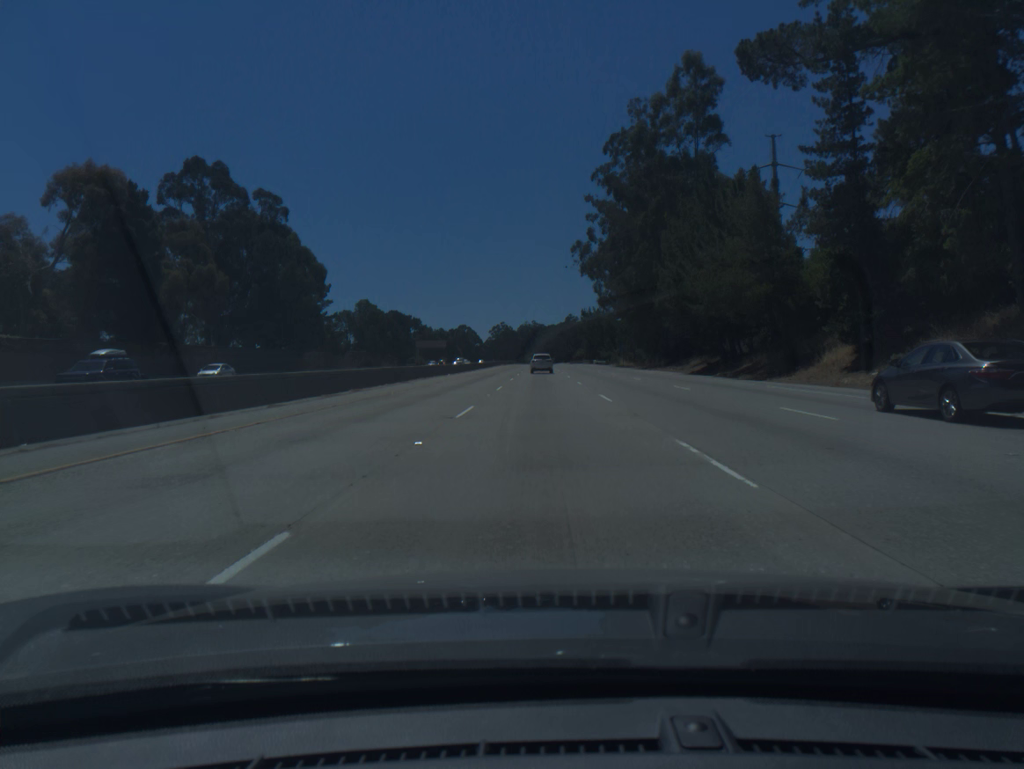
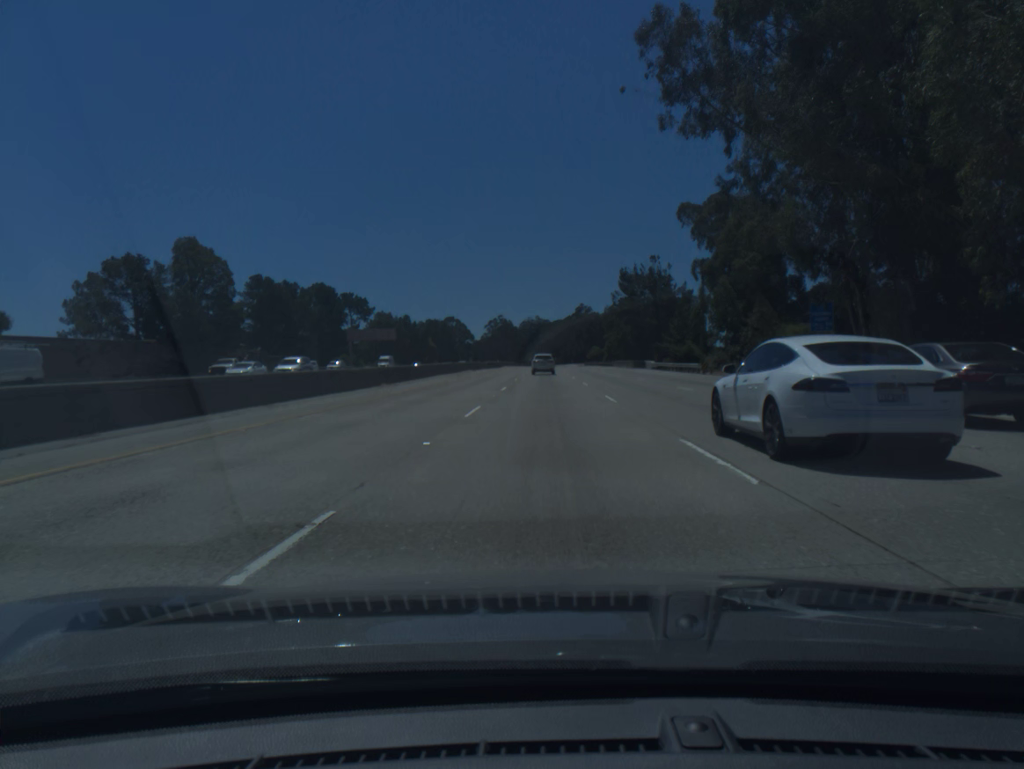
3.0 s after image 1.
(-0.5, +87.4) m; -1°
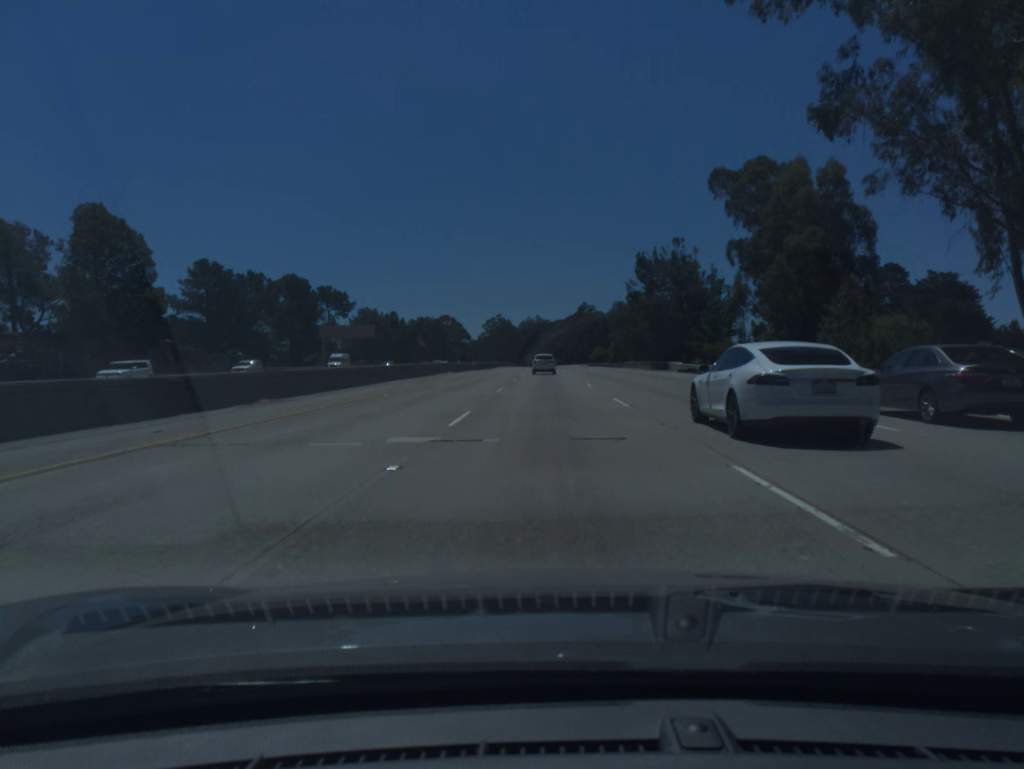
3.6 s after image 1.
(0.0, +17.3) m; 0°
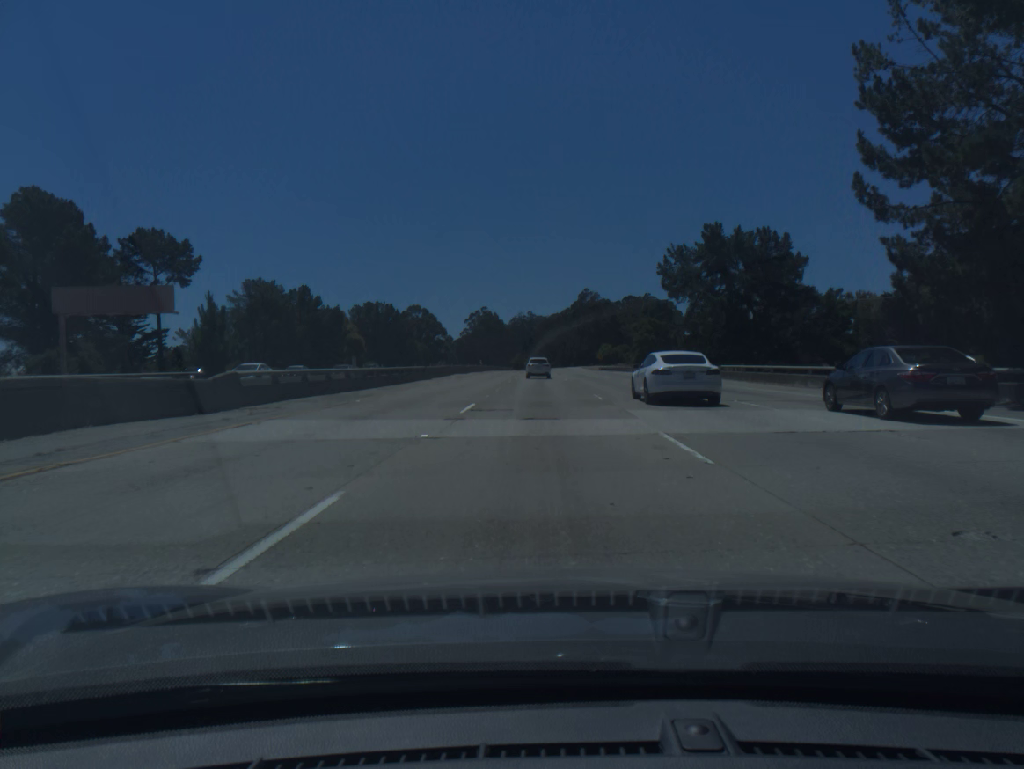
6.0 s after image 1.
(+0.2, +68.7) m; 0°
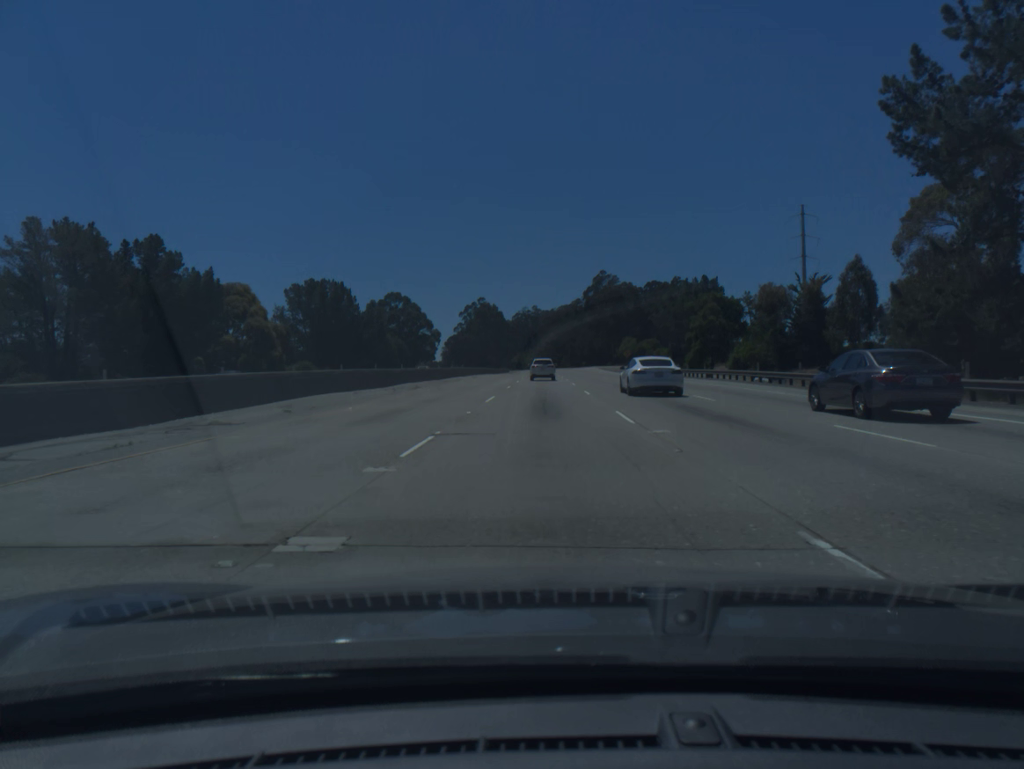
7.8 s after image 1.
(-0.1, +51.1) m; 0°
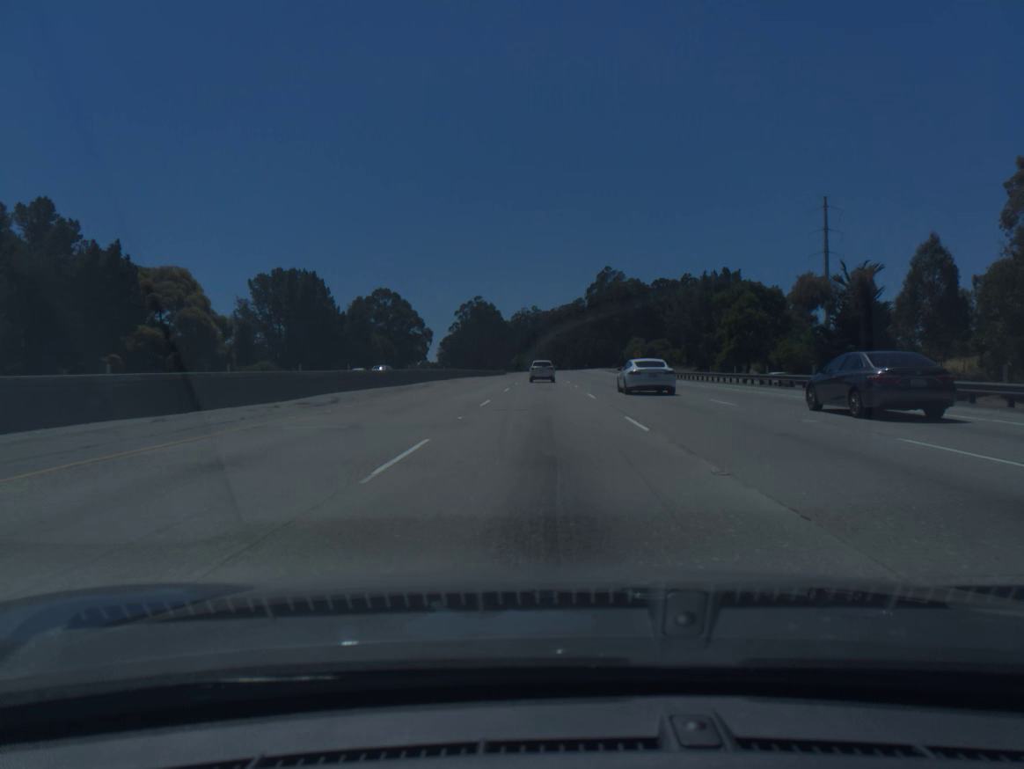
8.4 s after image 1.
(0.0, +16.9) m; 0°
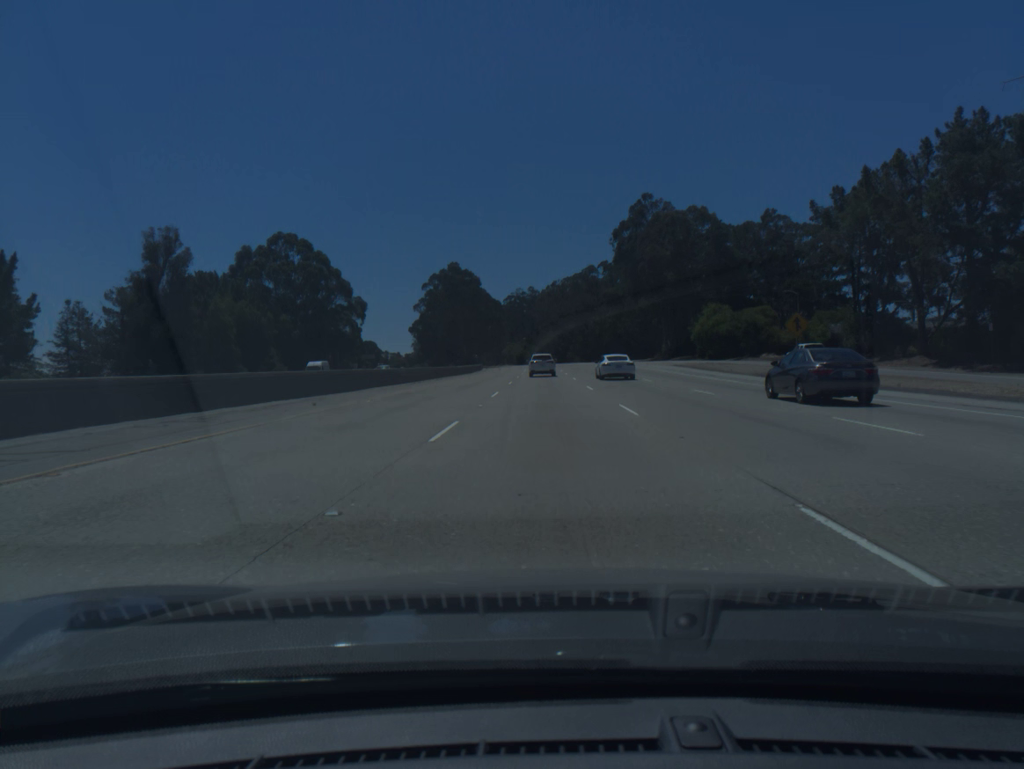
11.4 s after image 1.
(+0.2, +84.0) m; 0°
